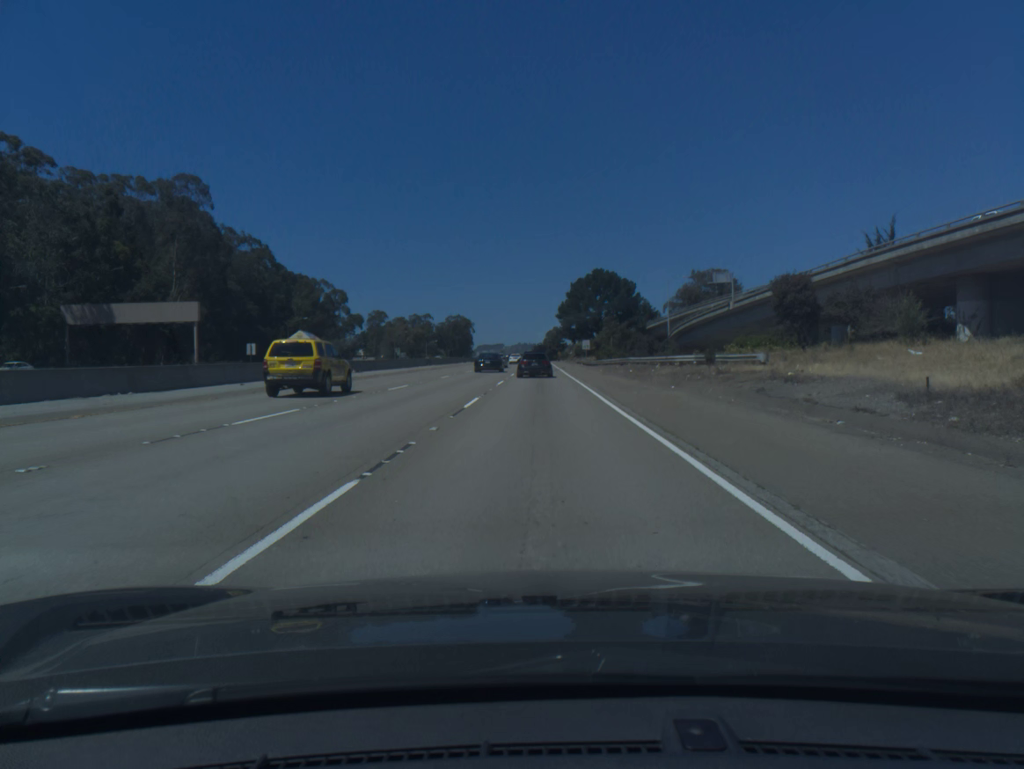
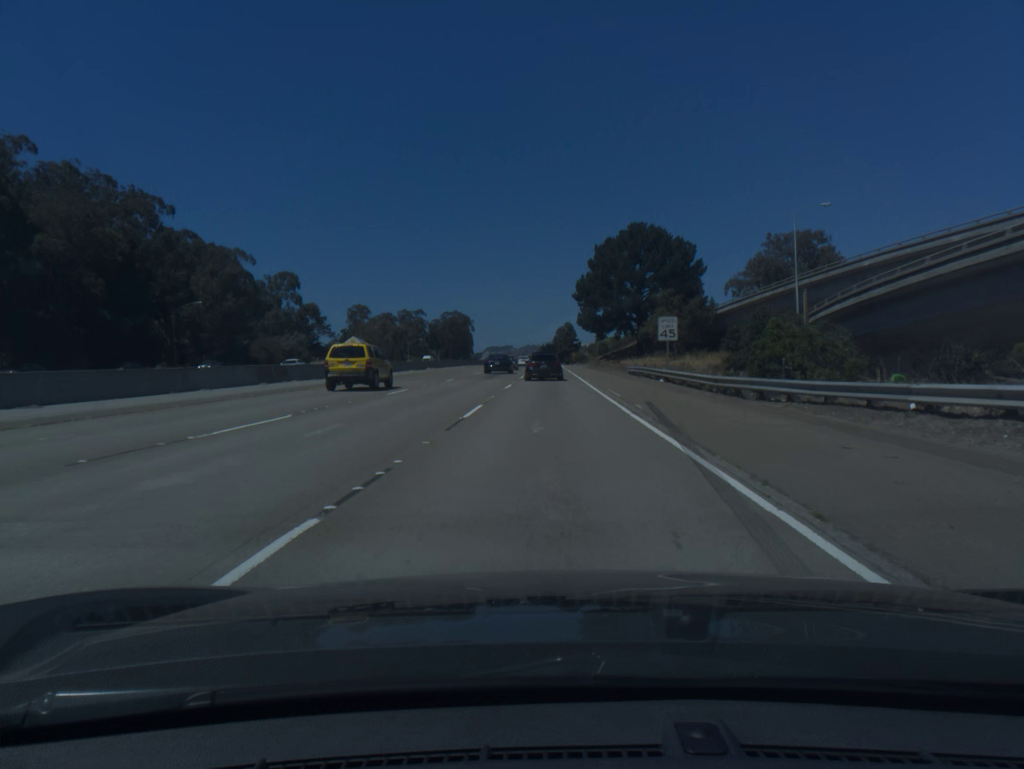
(-0.3, +60.0) m; -1°
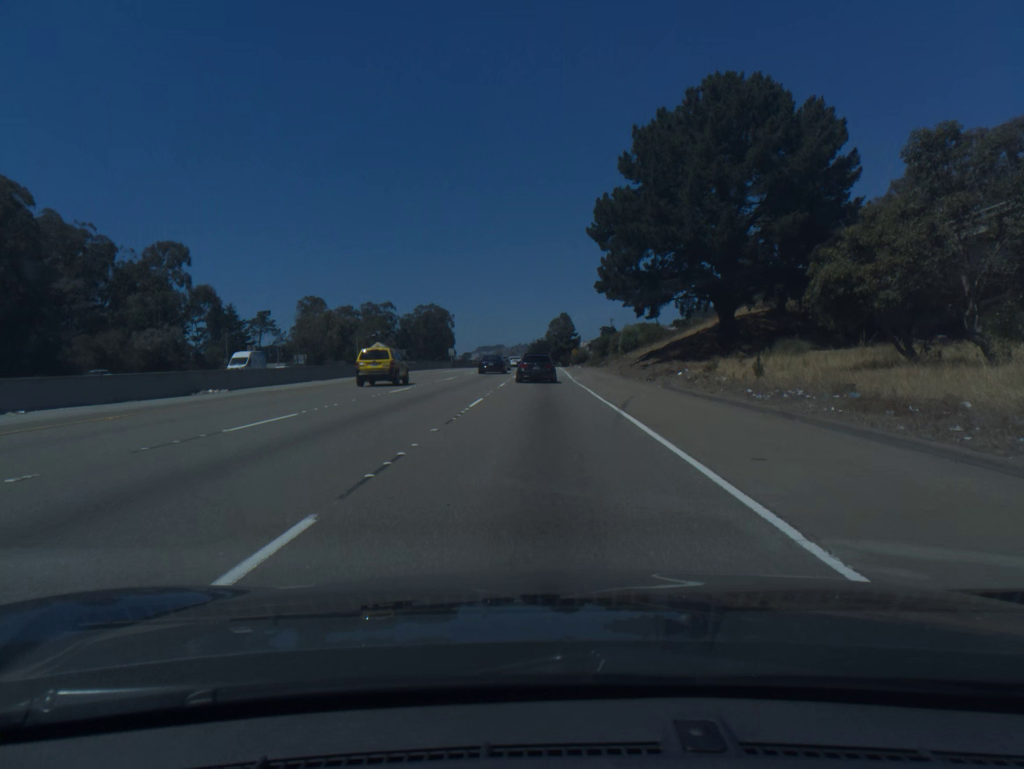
(+0.4, +57.2) m; +1°
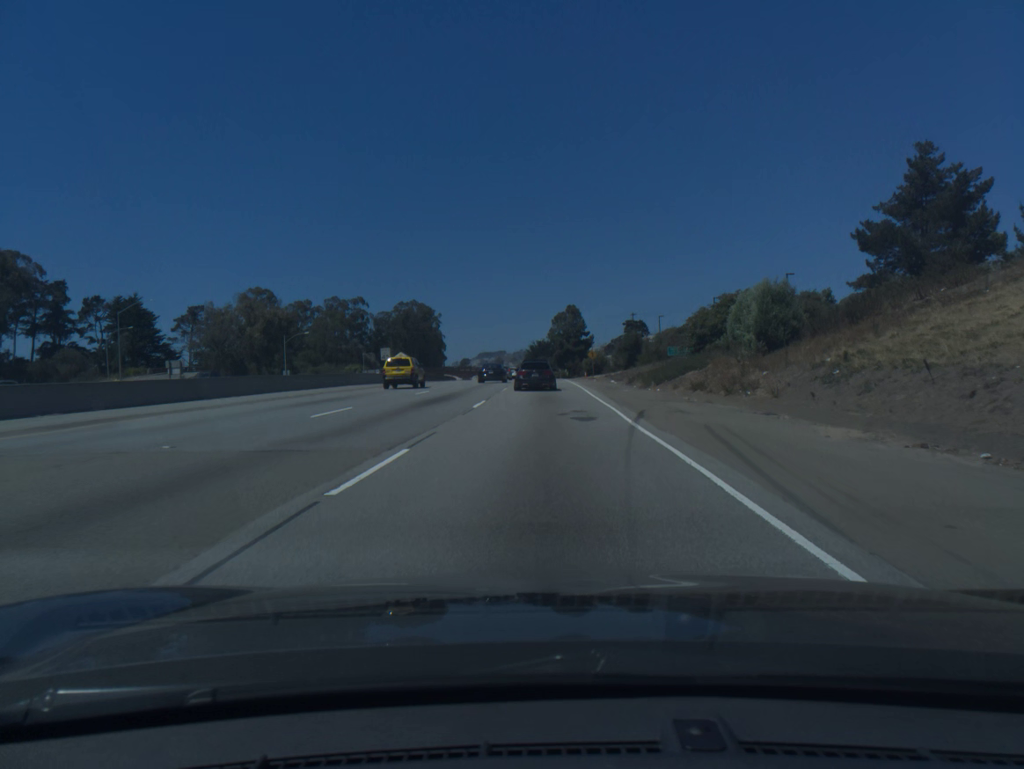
(+0.1, +54.6) m; 0°
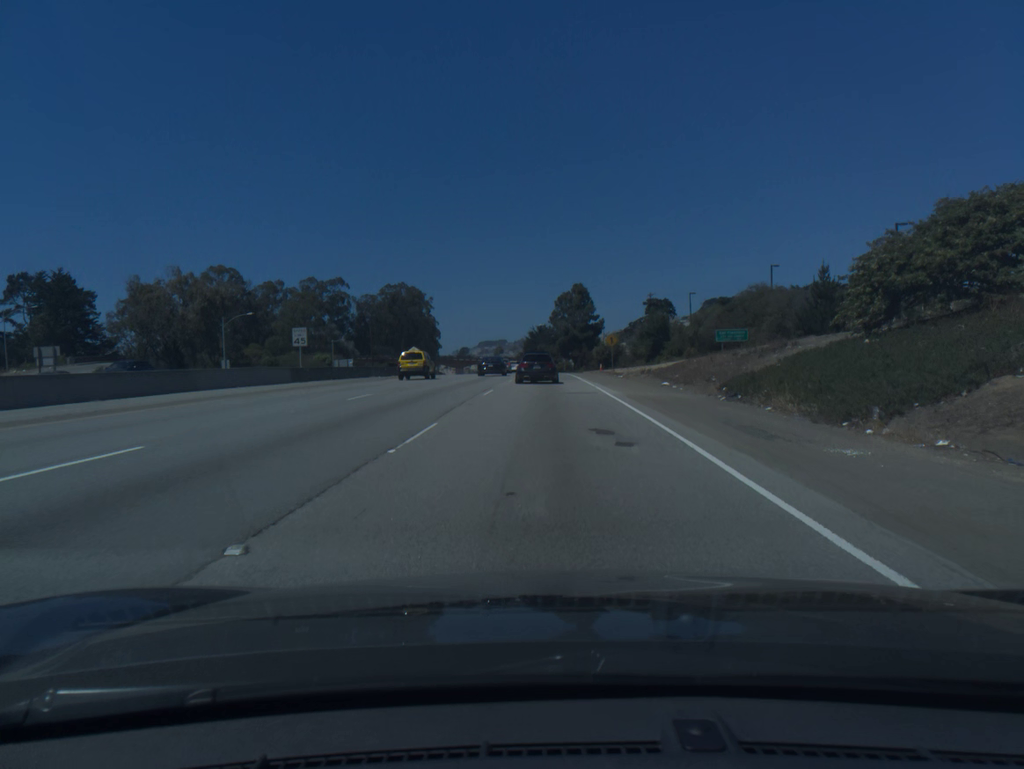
(0.0, +26.5) m; 0°
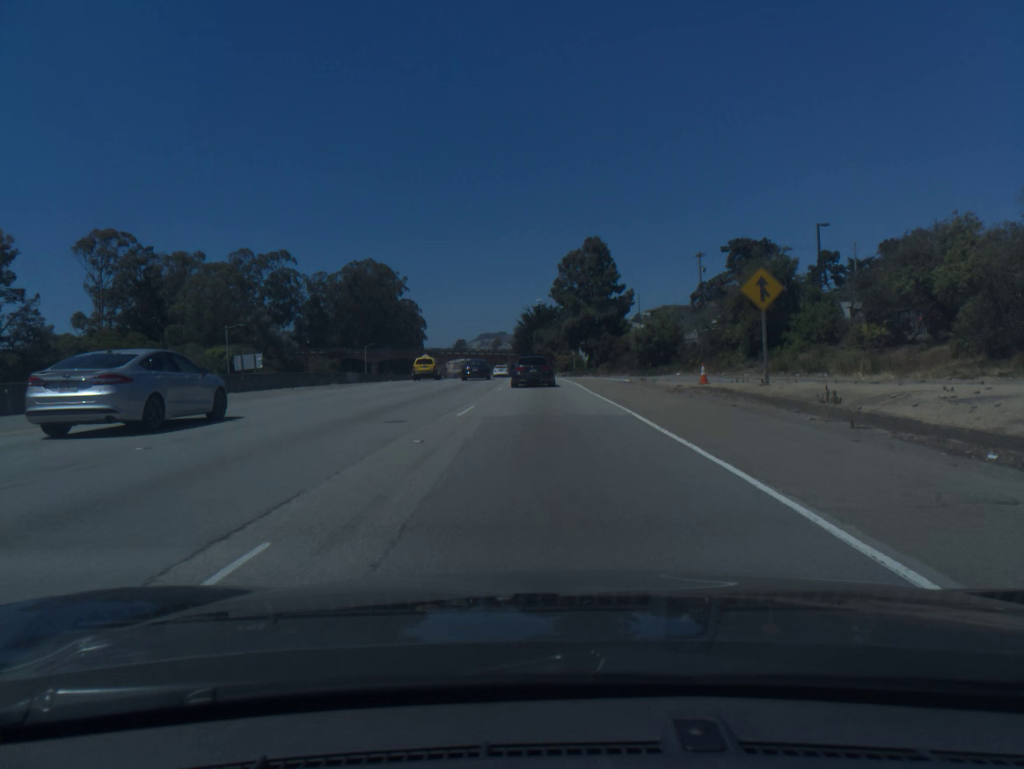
(0.0, +51.5) m; 0°
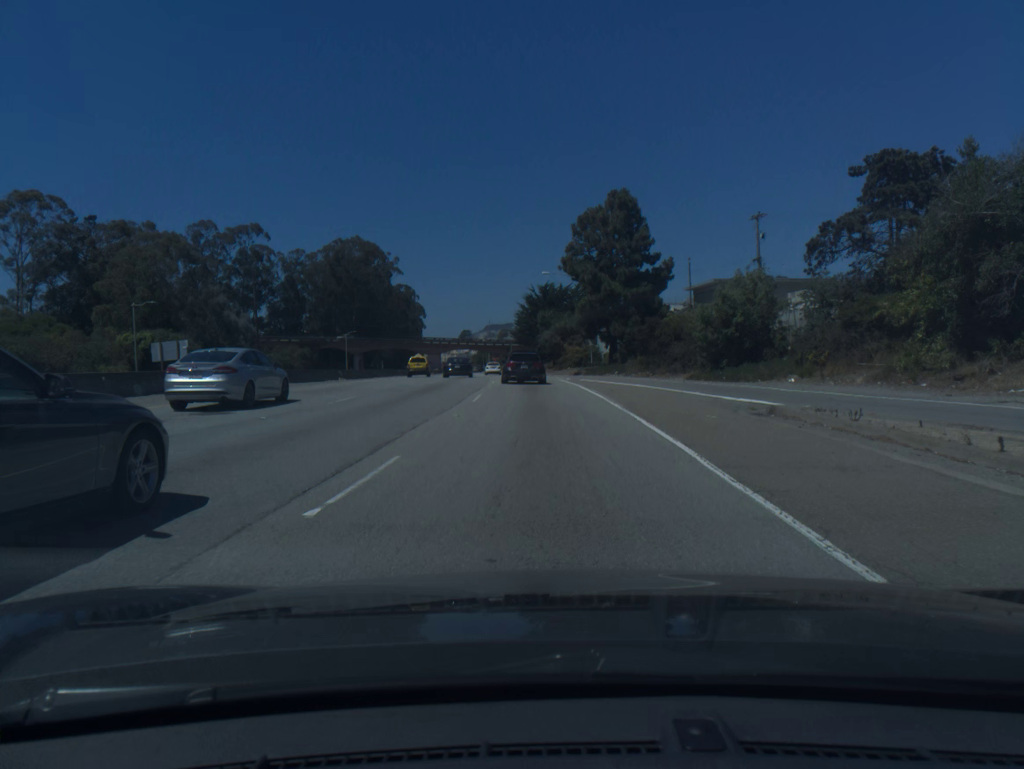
(-0.1, +25.2) m; -1°
